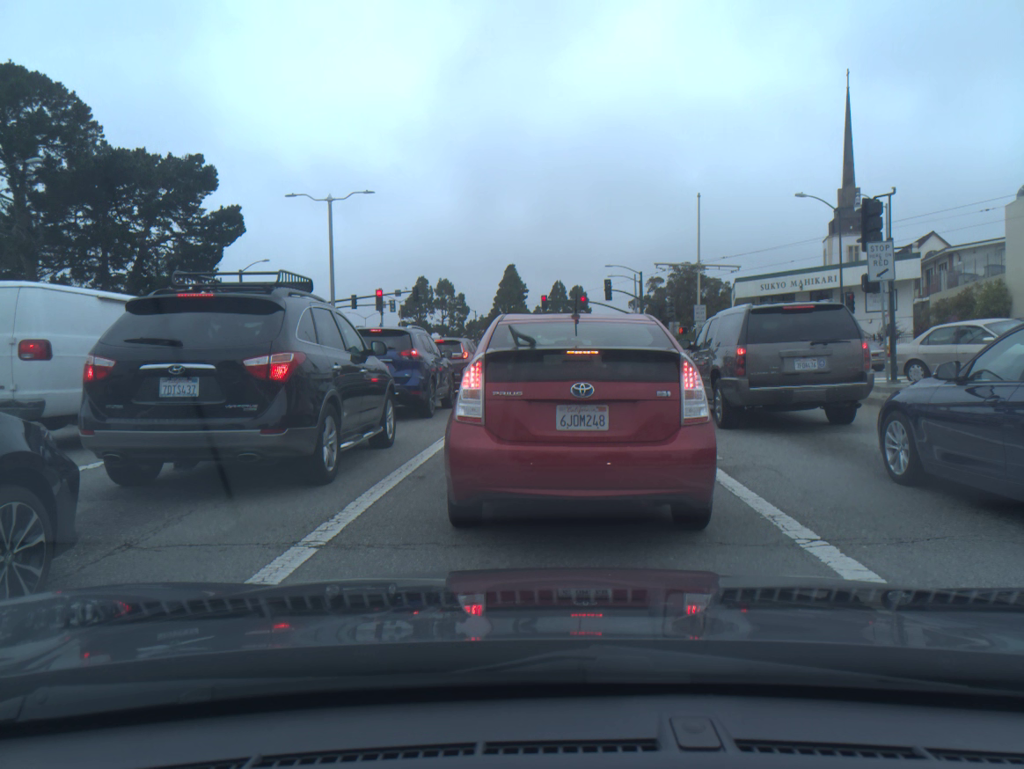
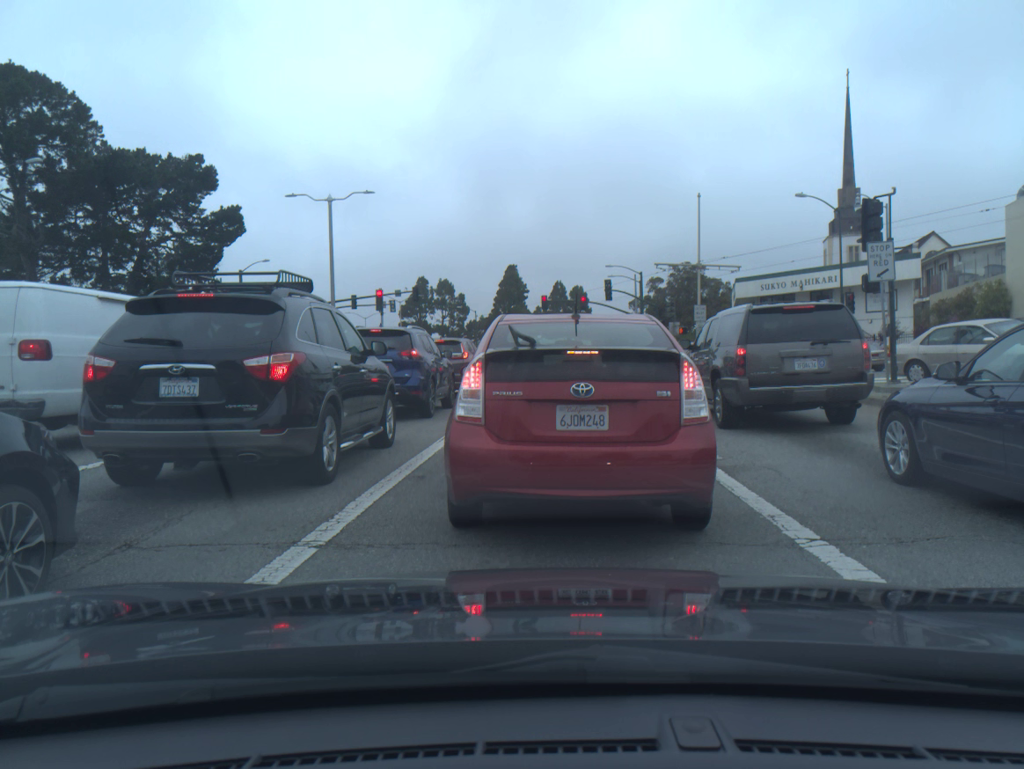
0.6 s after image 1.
(0.0, 0.0) m; 0°
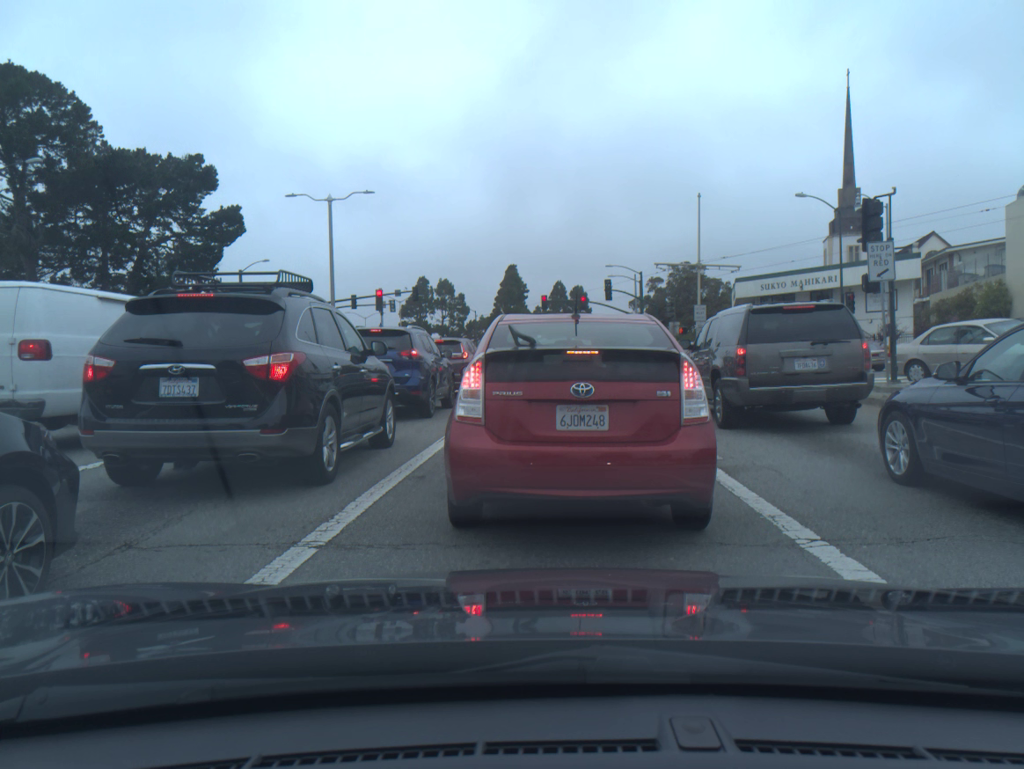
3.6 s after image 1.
(0.0, 0.0) m; 0°
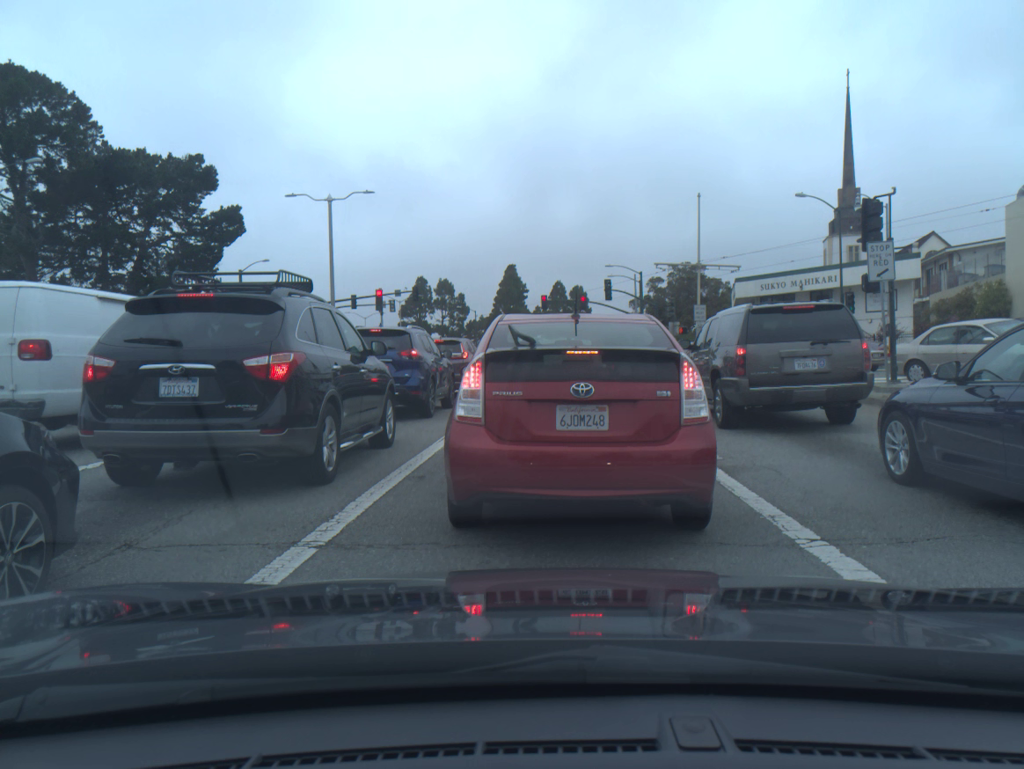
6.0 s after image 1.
(0.0, 0.0) m; 0°
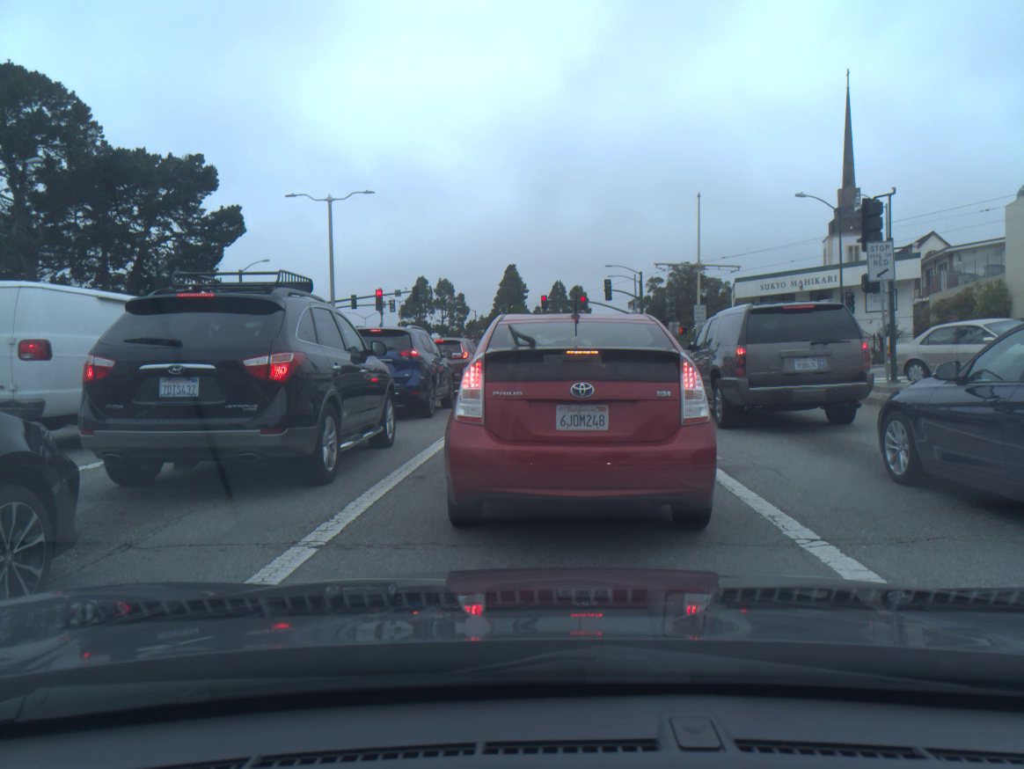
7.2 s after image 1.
(0.0, 0.0) m; 0°
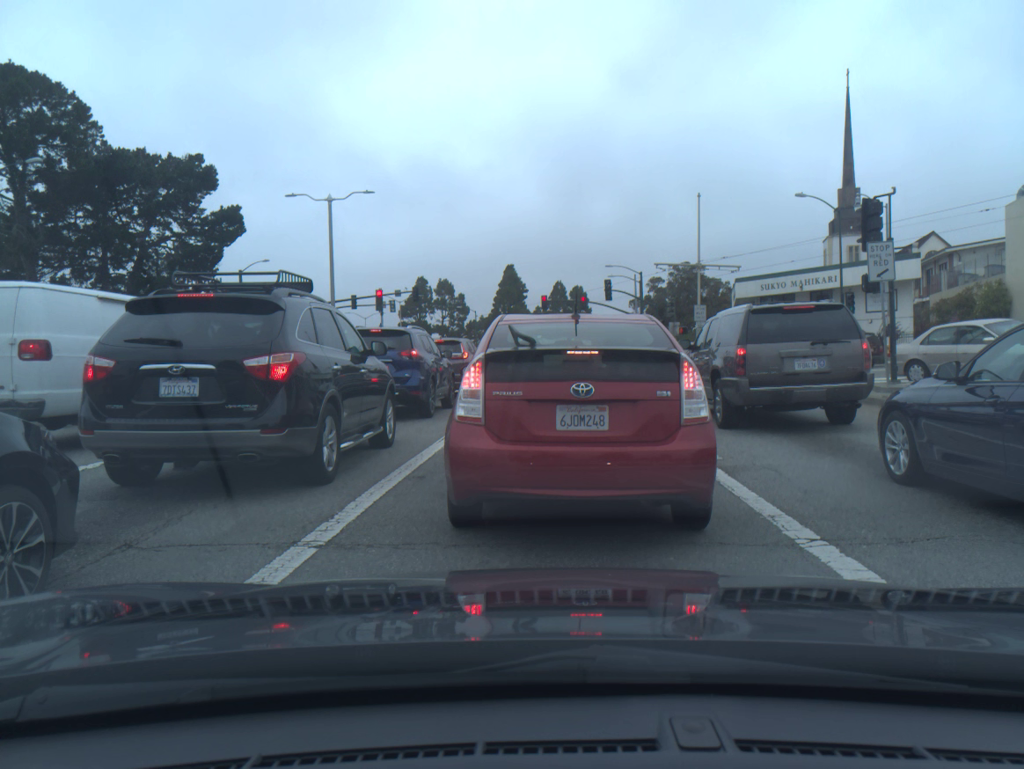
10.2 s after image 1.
(0.0, 0.0) m; 0°
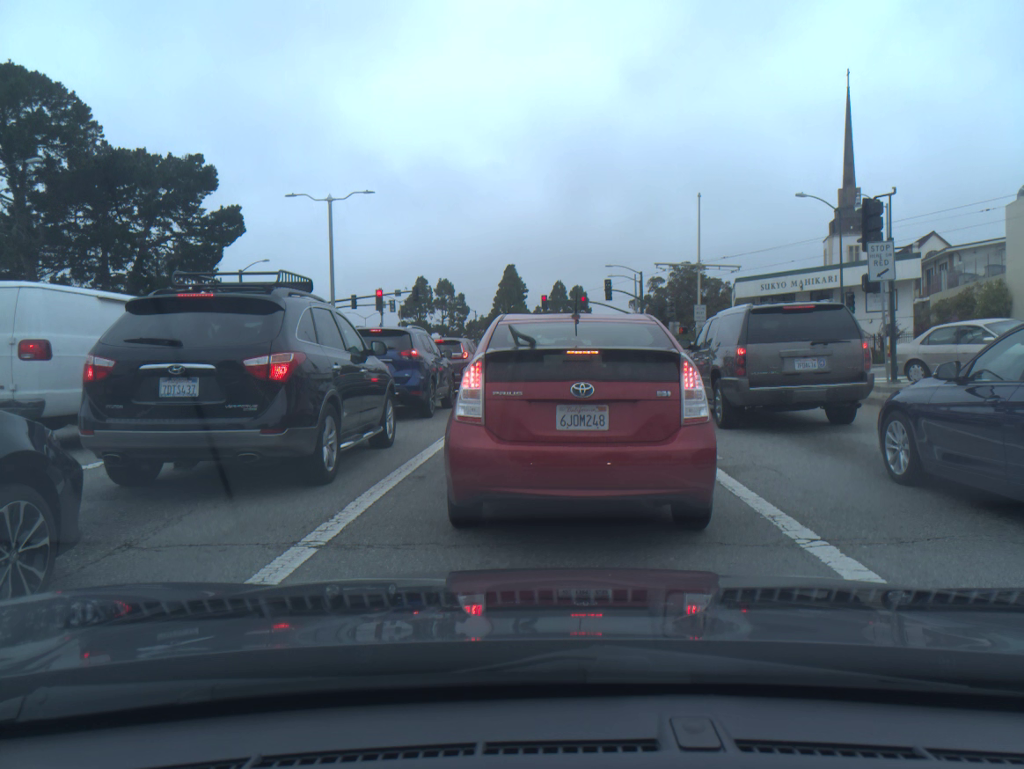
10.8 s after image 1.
(0.0, 0.0) m; 0°
